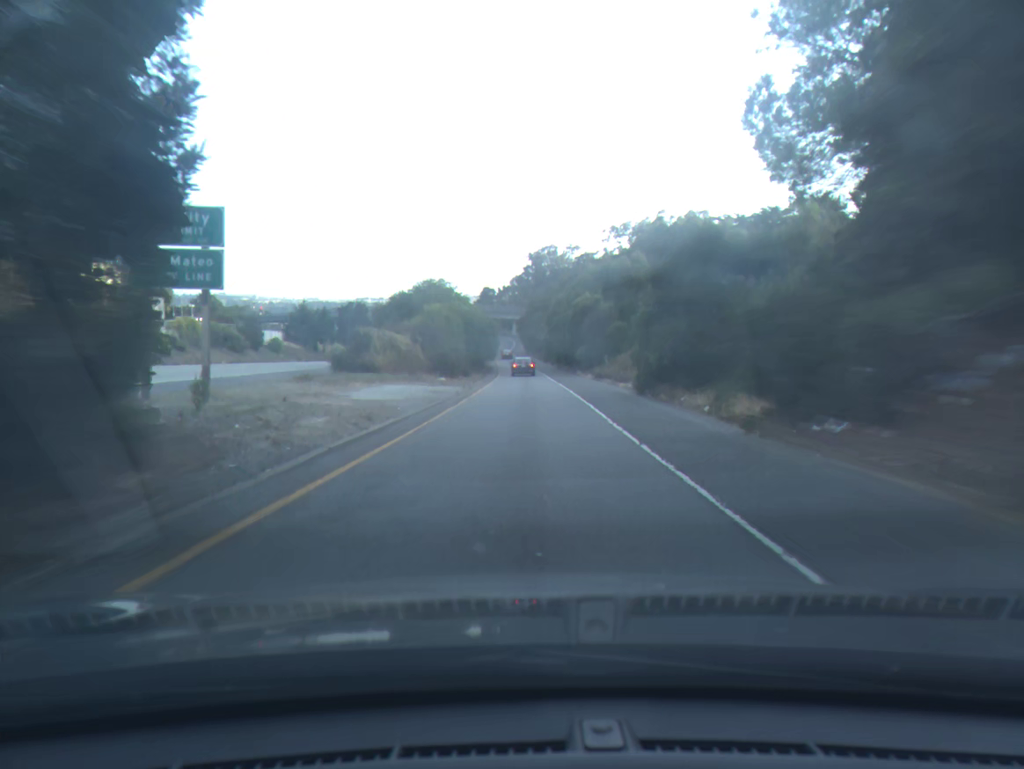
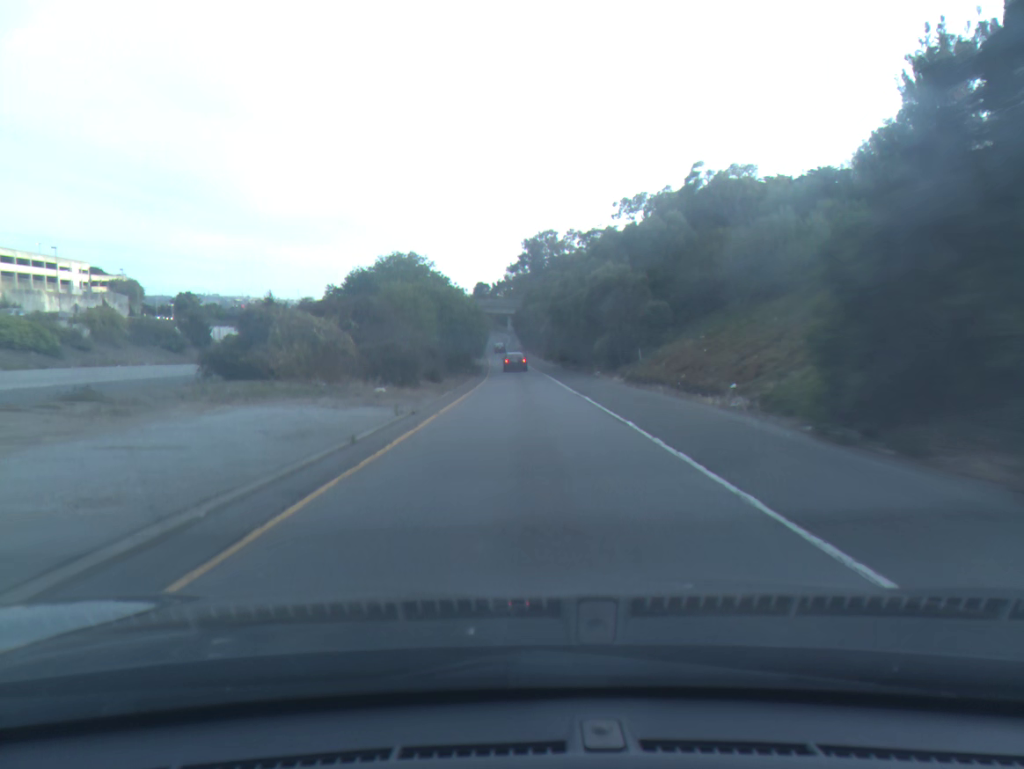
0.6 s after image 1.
(0.0, +17.5) m; 0°
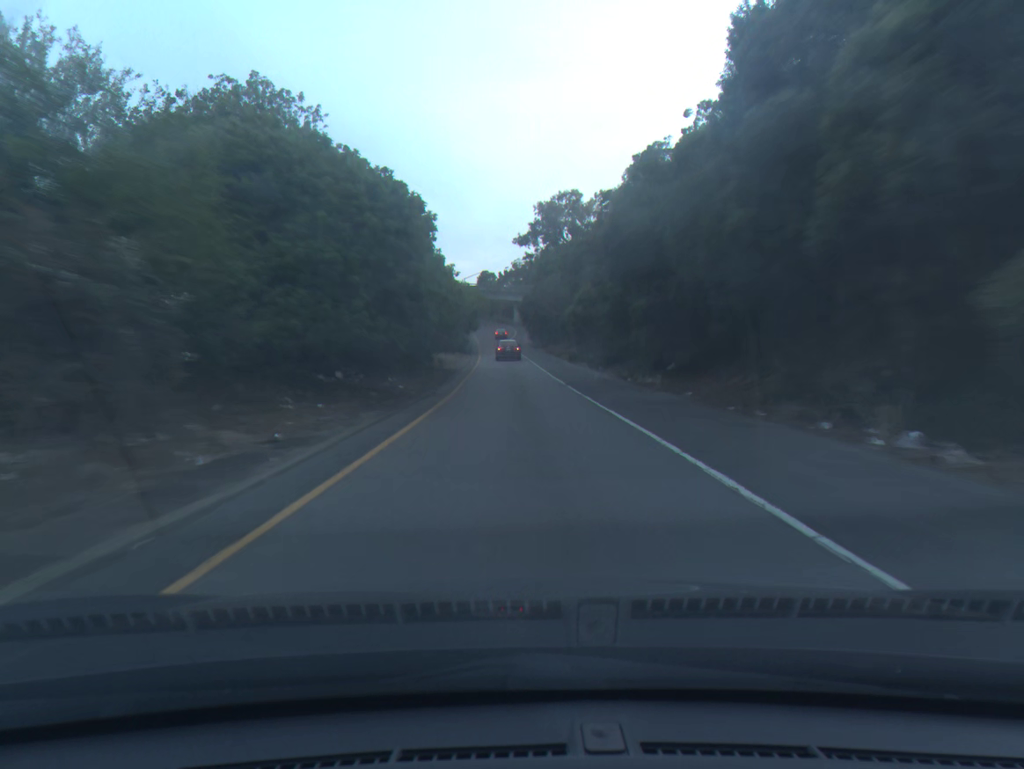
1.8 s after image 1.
(-0.1, +35.7) m; -1°
